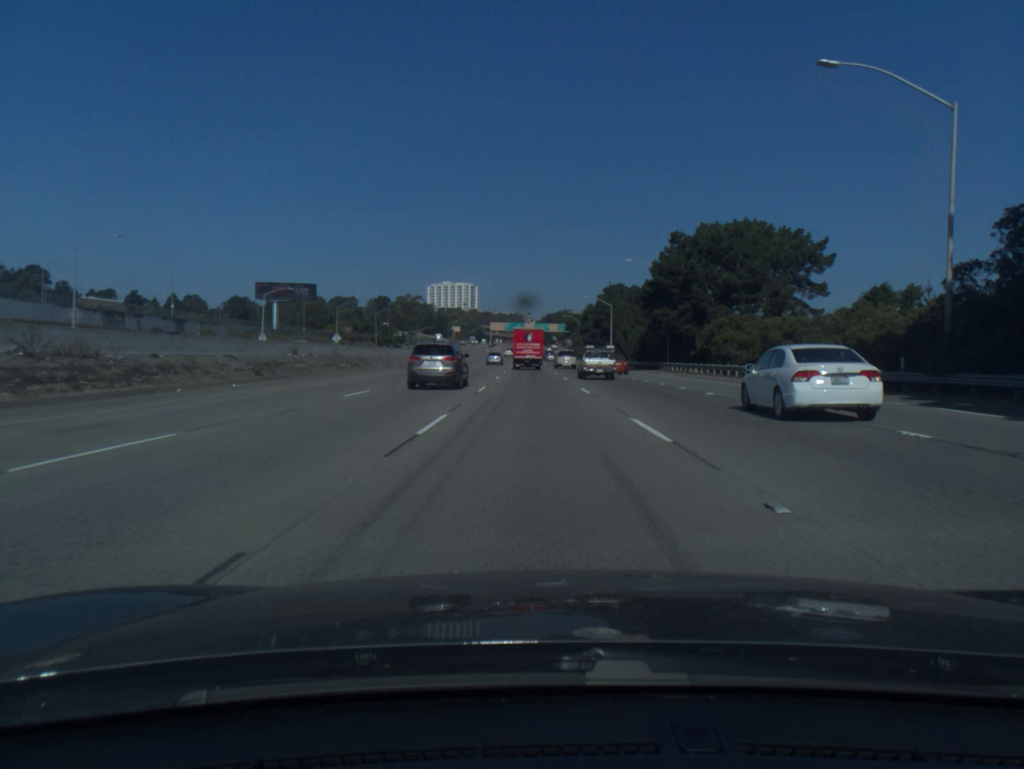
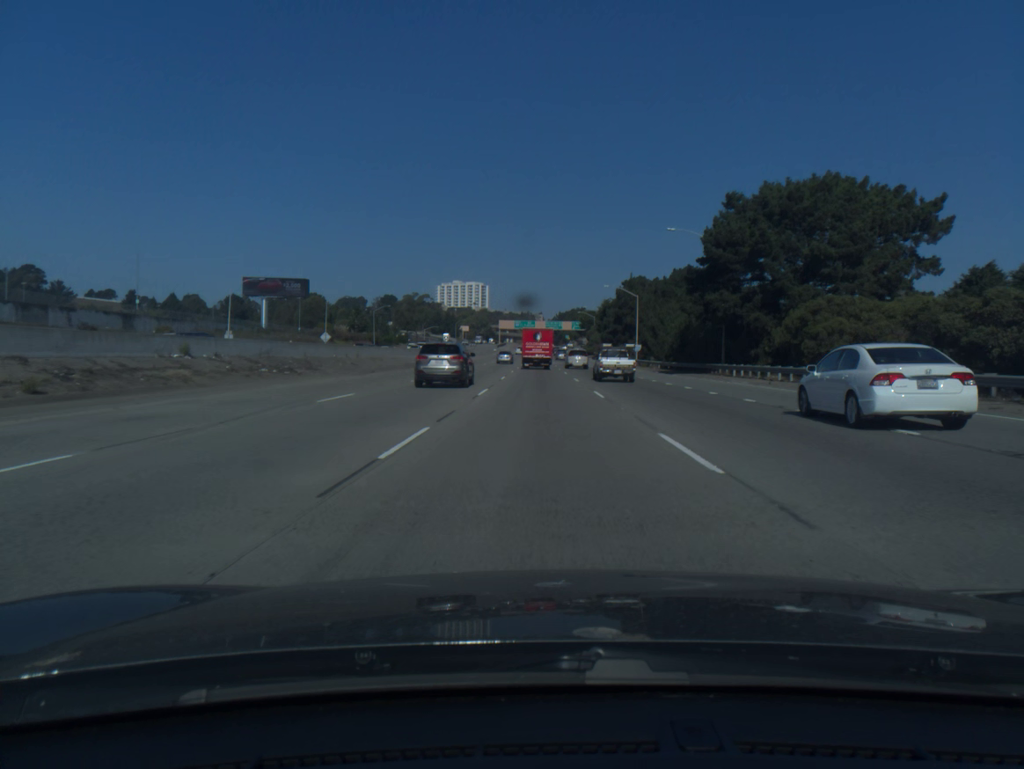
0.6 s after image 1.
(-0.1, +17.5) m; -1°
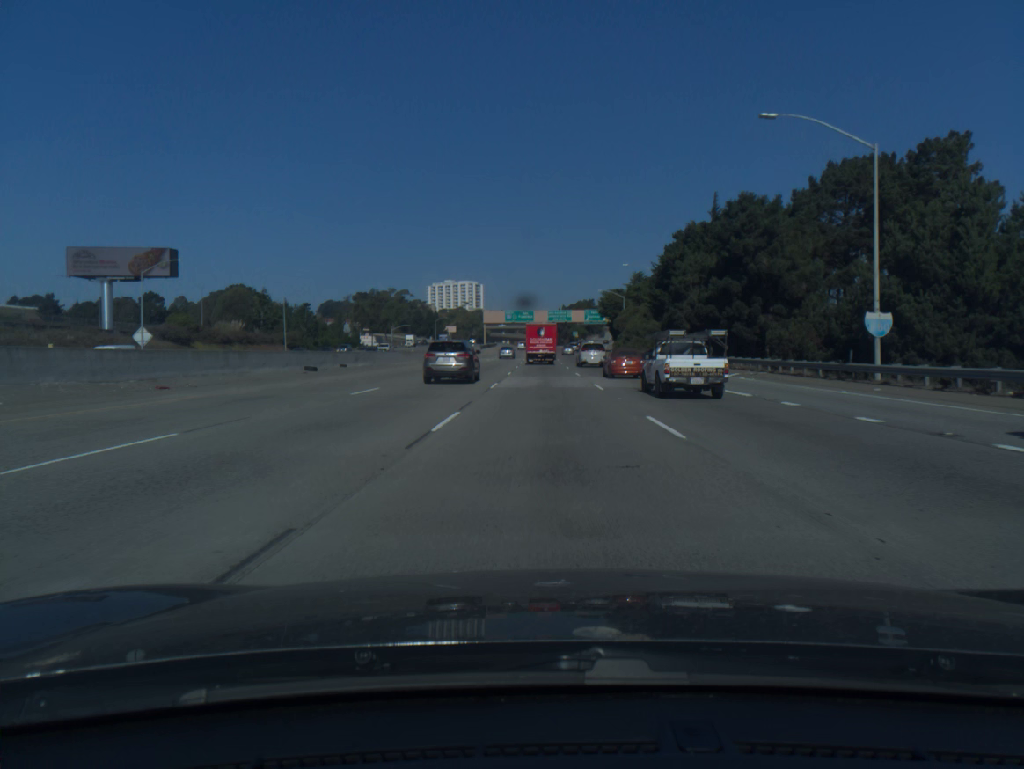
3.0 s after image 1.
(-0.5, +70.2) m; 0°
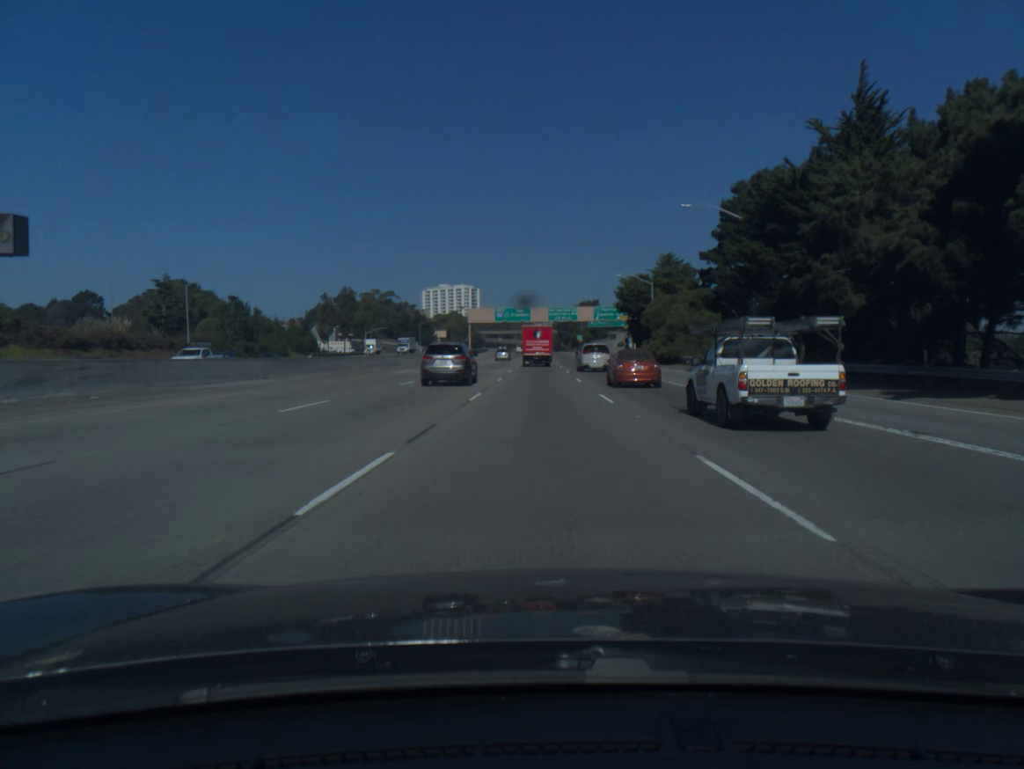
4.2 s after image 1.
(+0.1, +35.2) m; 0°
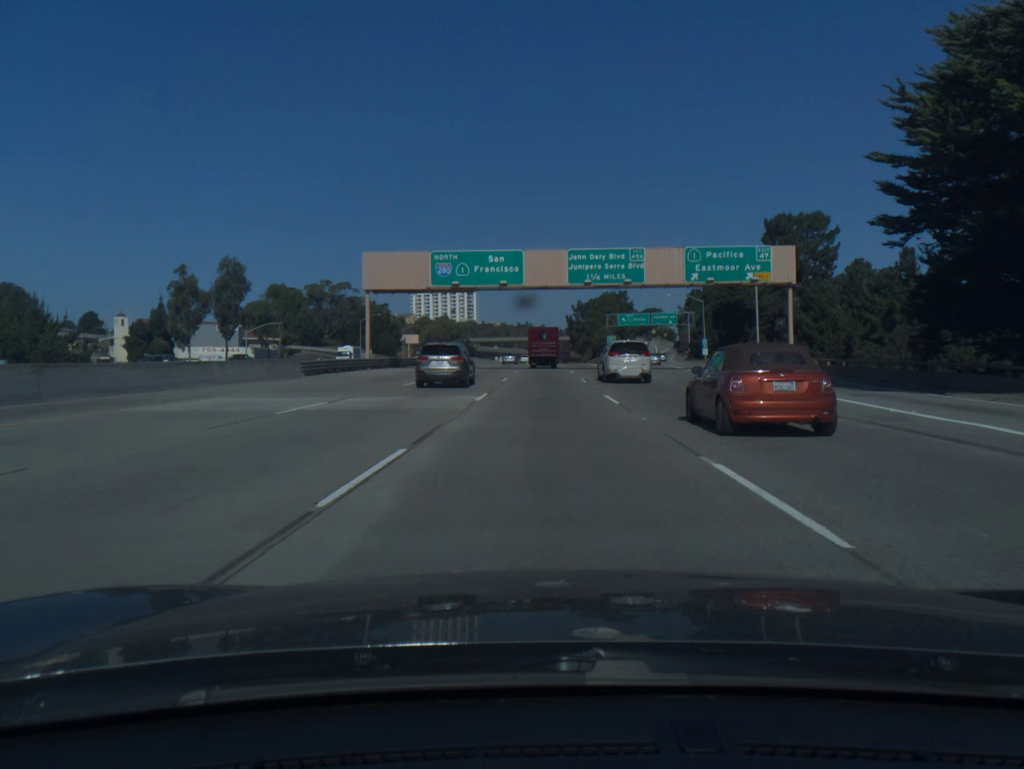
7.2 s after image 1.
(-0.4, +87.7) m; 0°
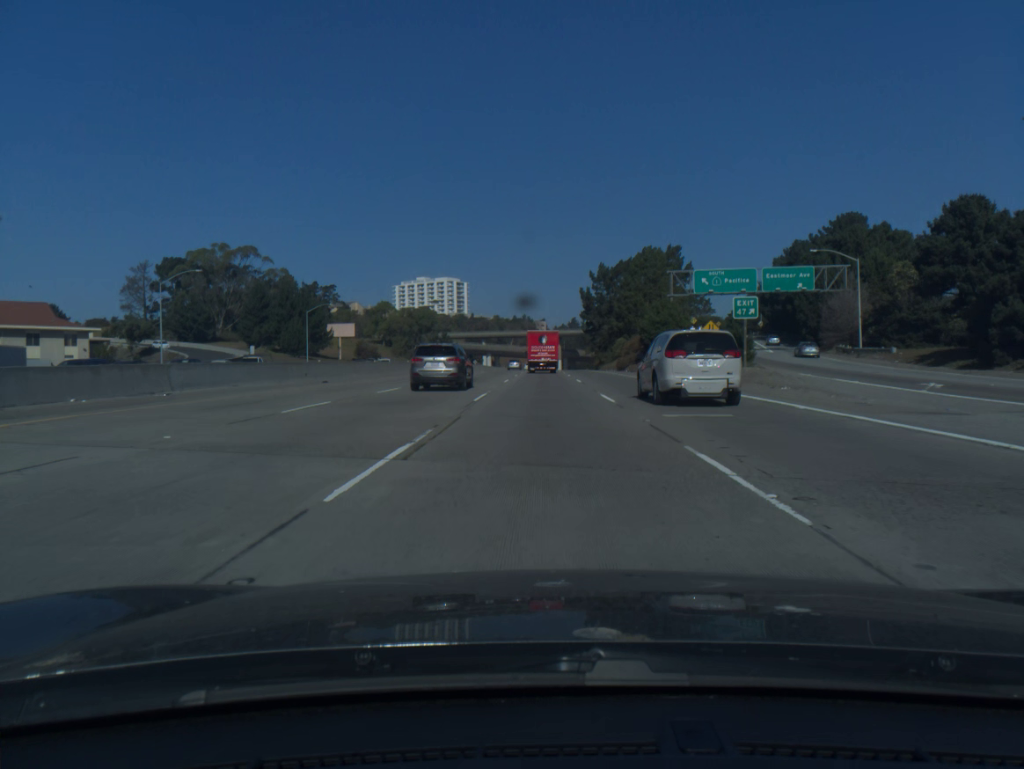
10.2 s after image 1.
(+0.2, +87.2) m; 0°
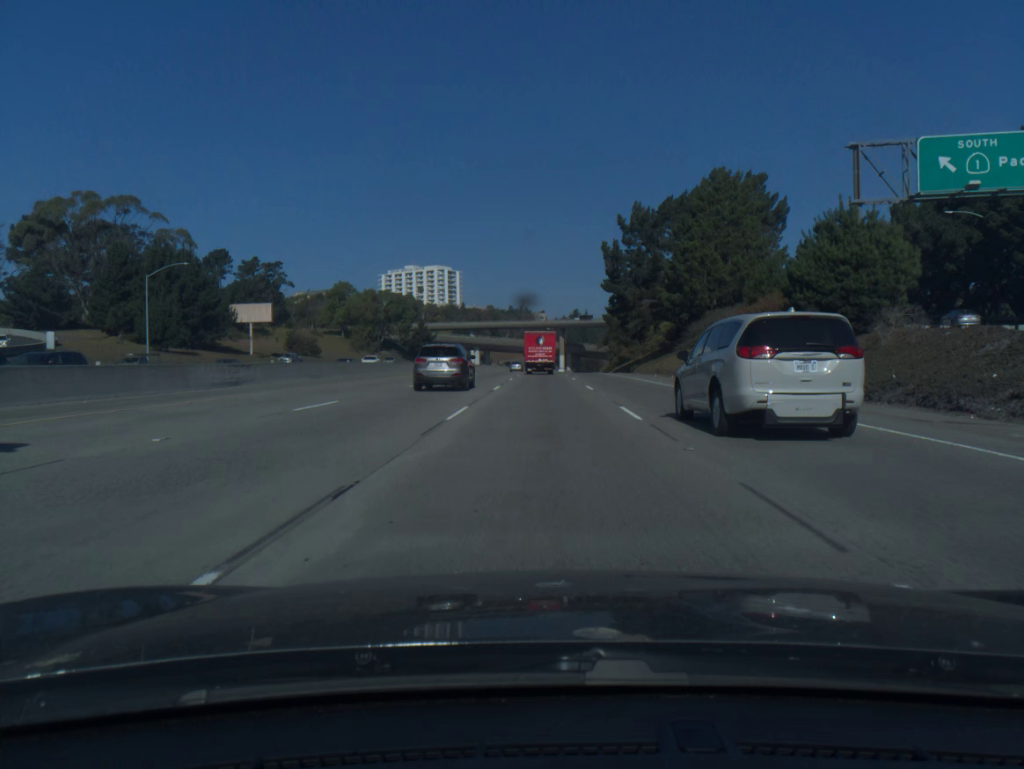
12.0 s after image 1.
(0.0, +52.0) m; 0°
